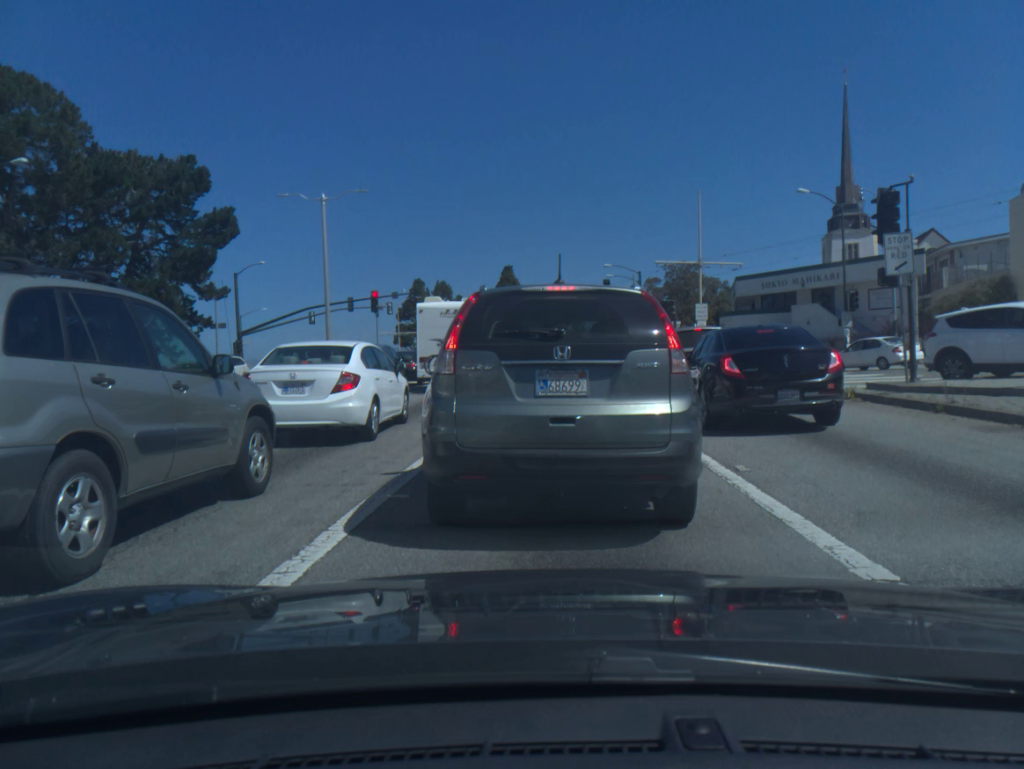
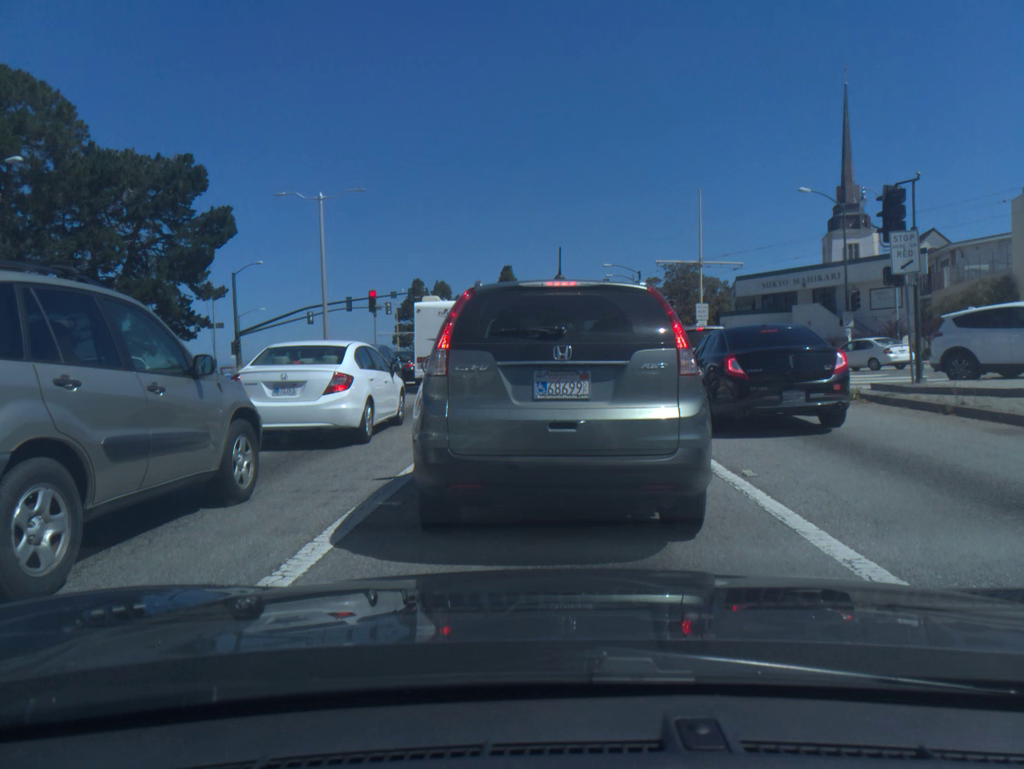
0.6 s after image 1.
(0.0, +0.3) m; 0°
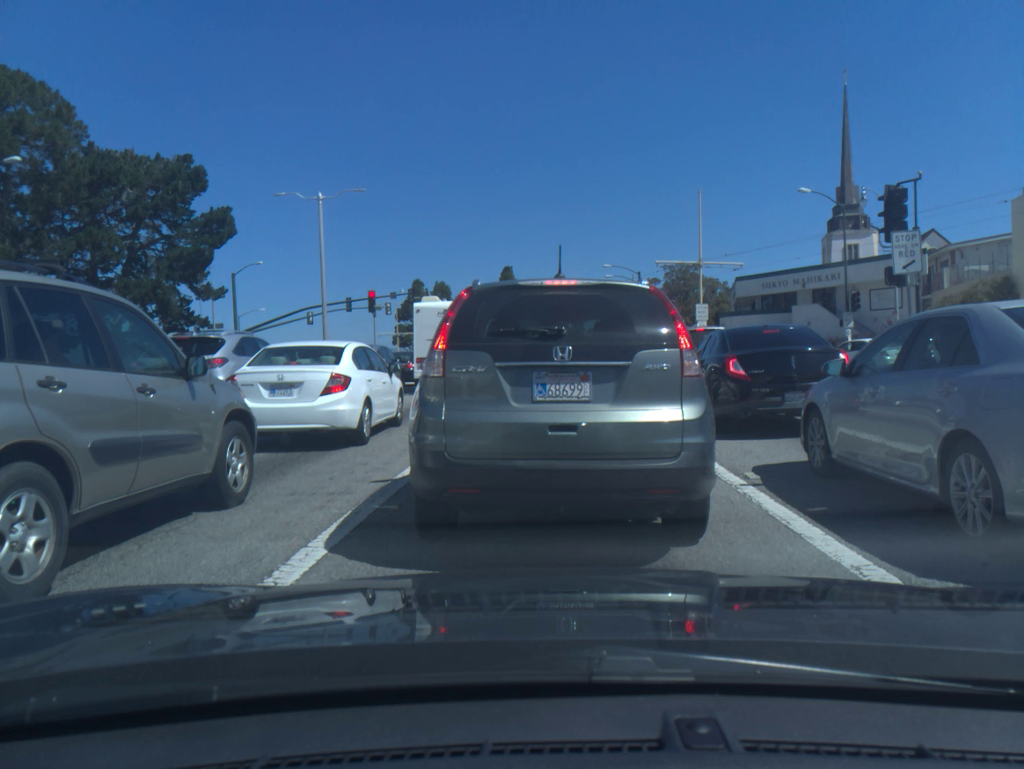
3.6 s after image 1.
(0.0, +0.1) m; 0°
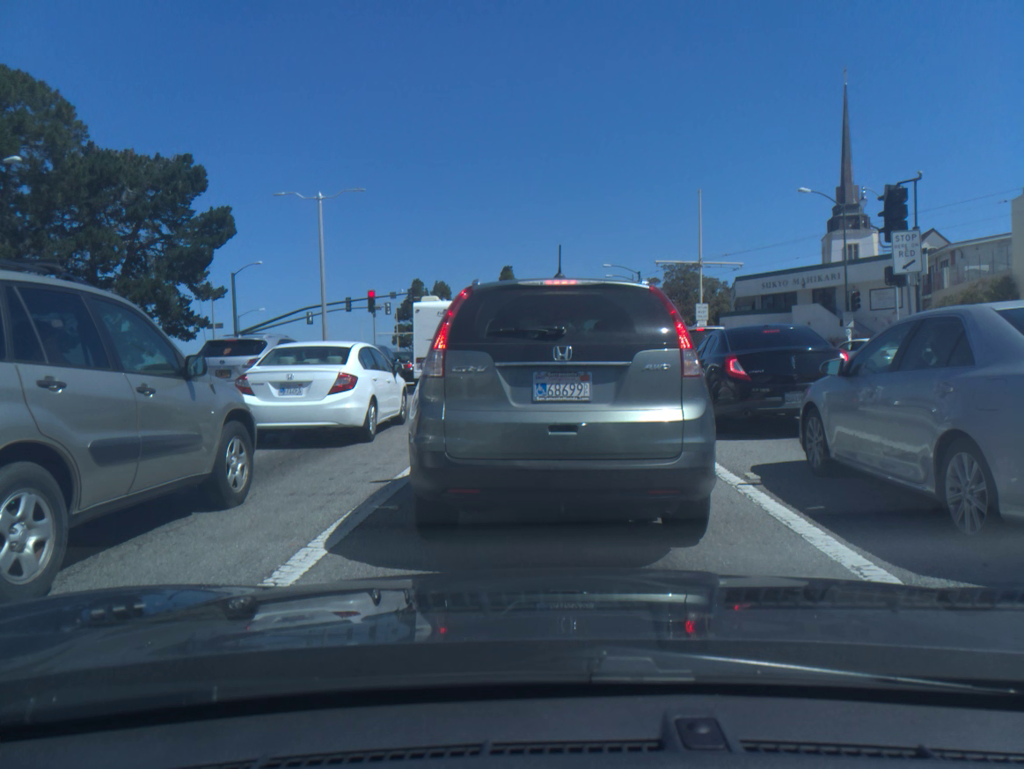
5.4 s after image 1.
(0.0, 0.0) m; 0°
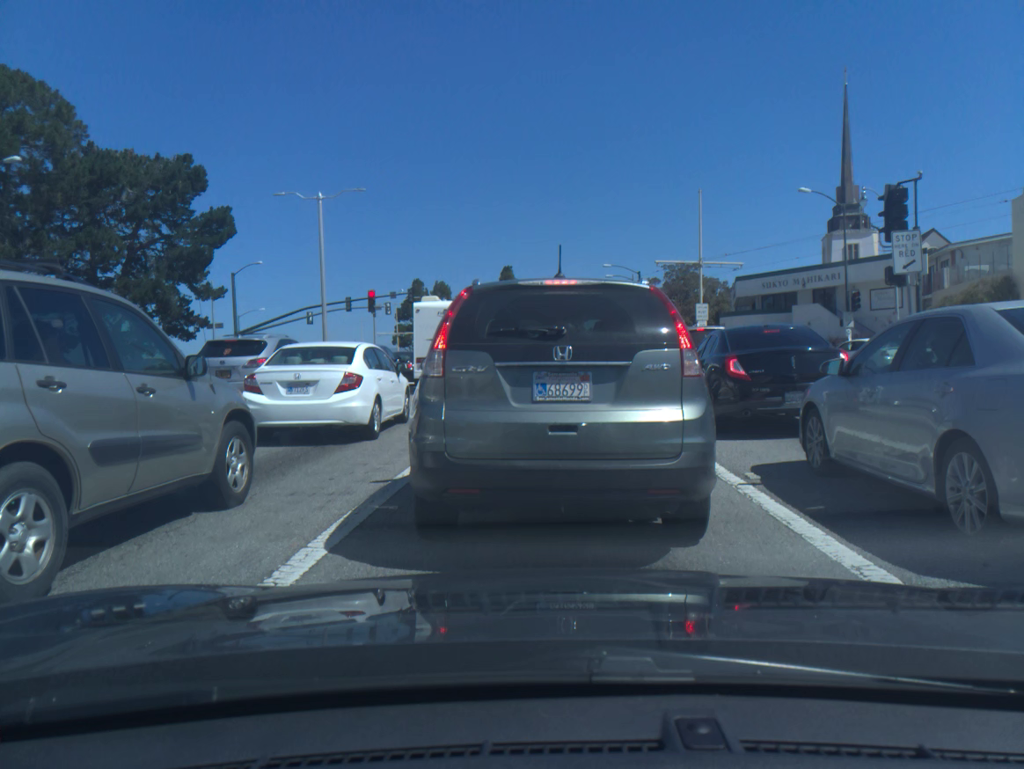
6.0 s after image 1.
(0.0, 0.0) m; 0°
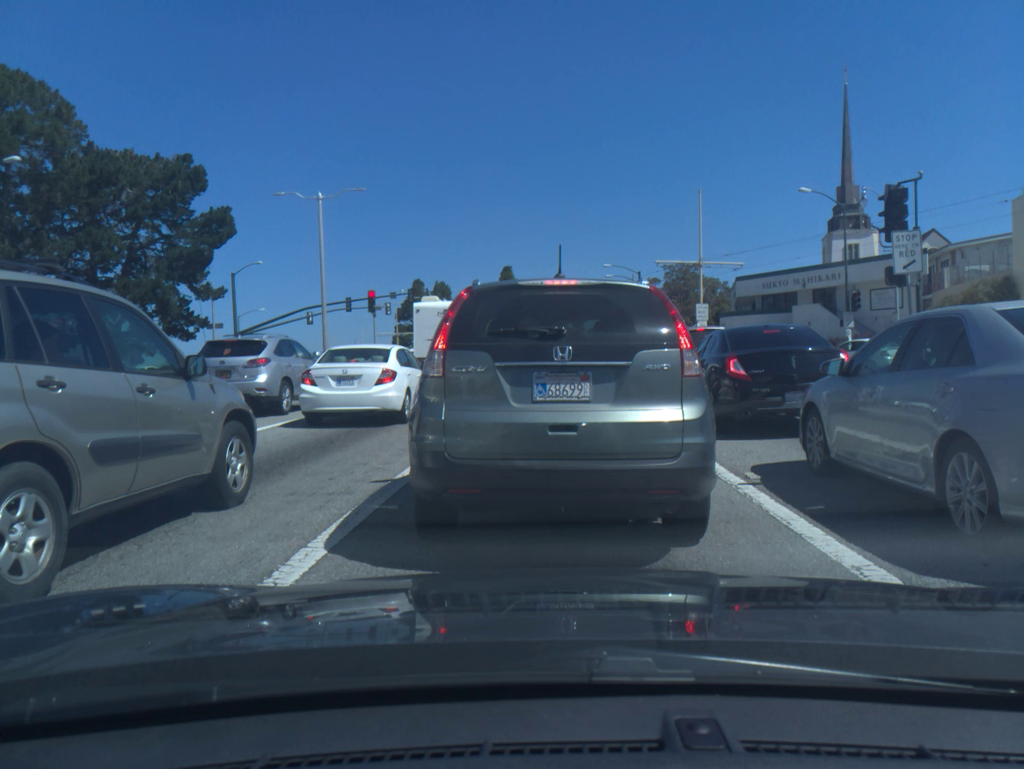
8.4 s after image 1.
(0.0, 0.0) m; 0°
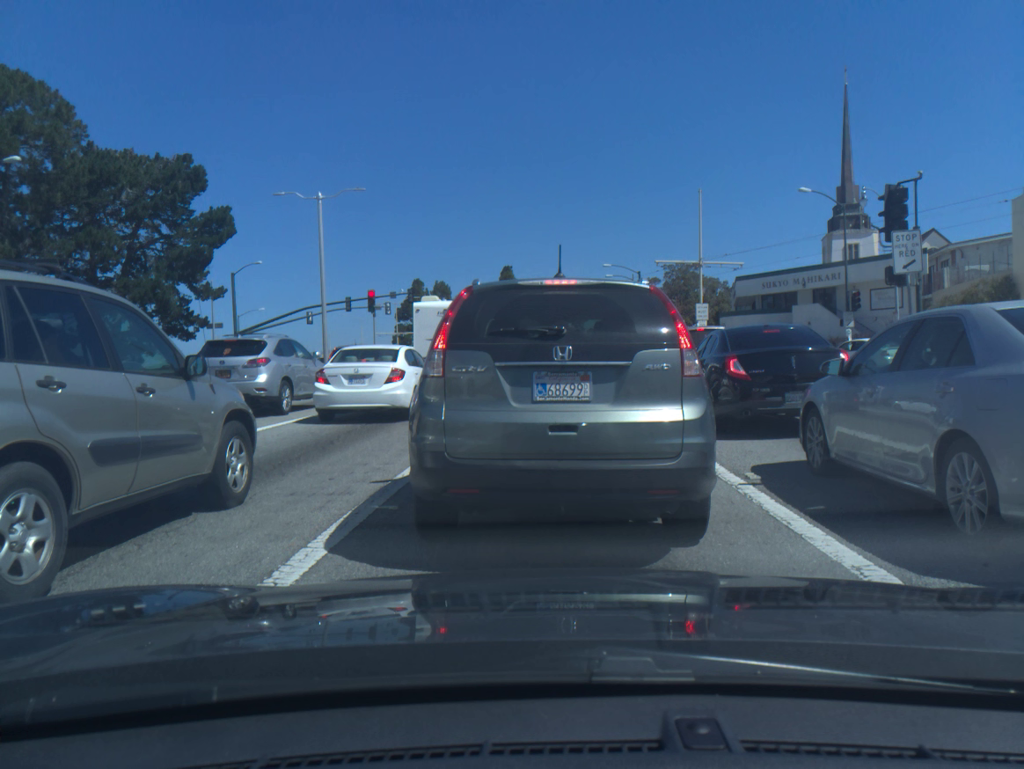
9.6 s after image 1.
(0.0, 0.0) m; 0°
